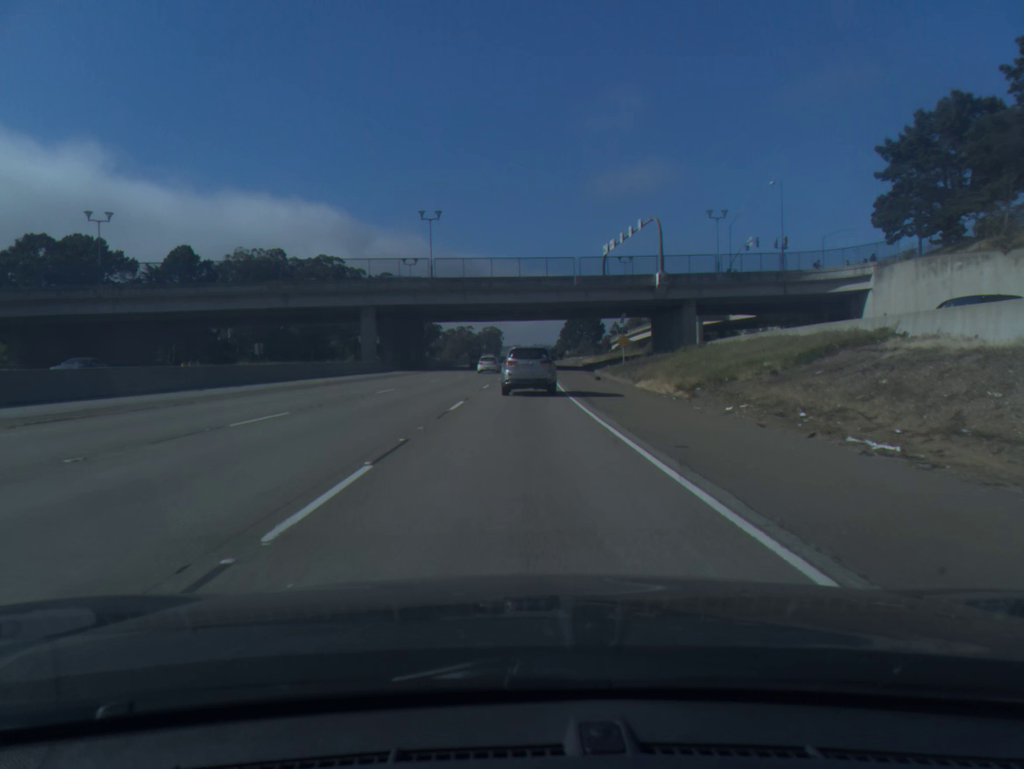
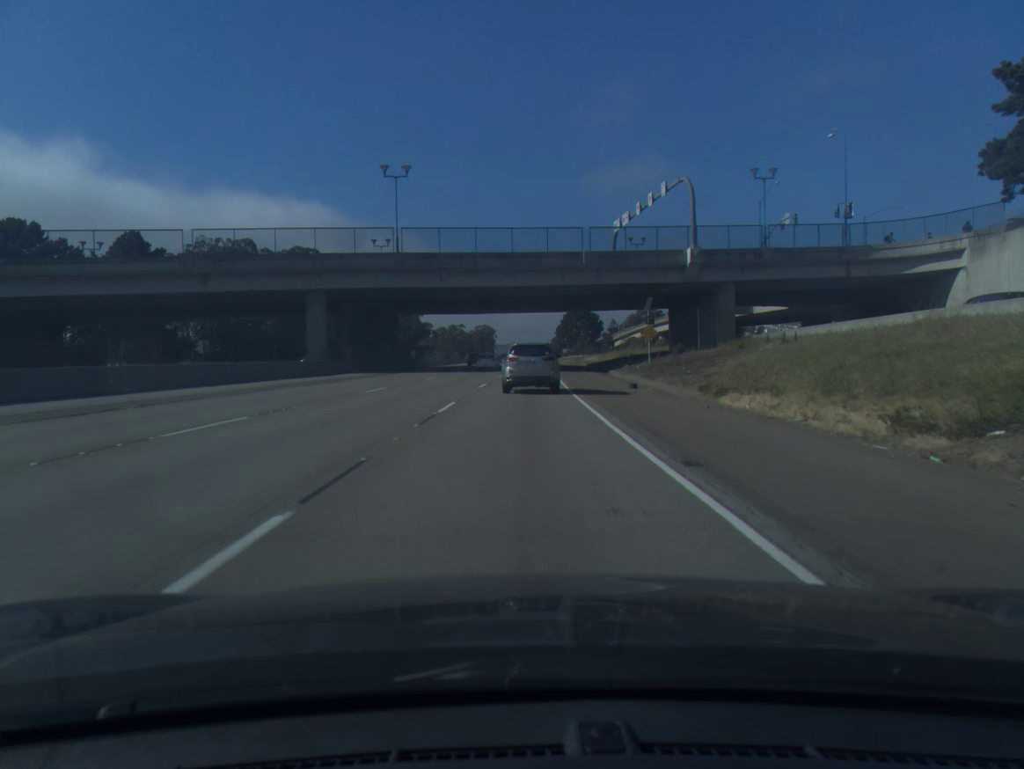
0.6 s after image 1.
(+0.1, +17.4) m; 0°
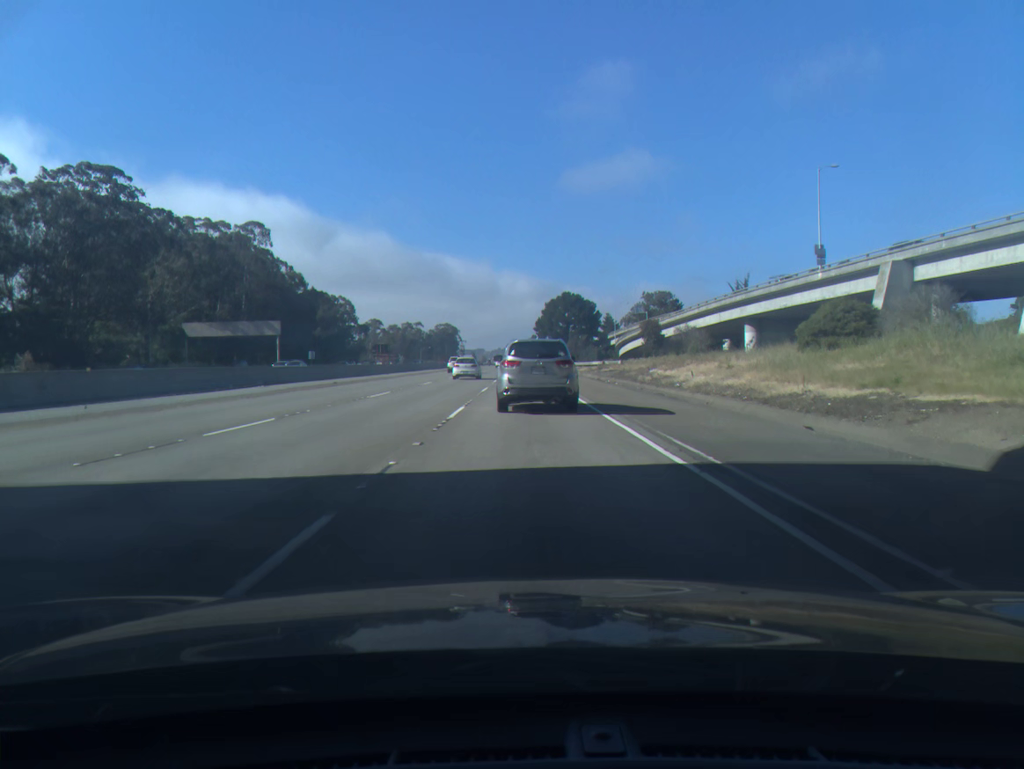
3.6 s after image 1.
(+1.6, +87.1) m; +2°
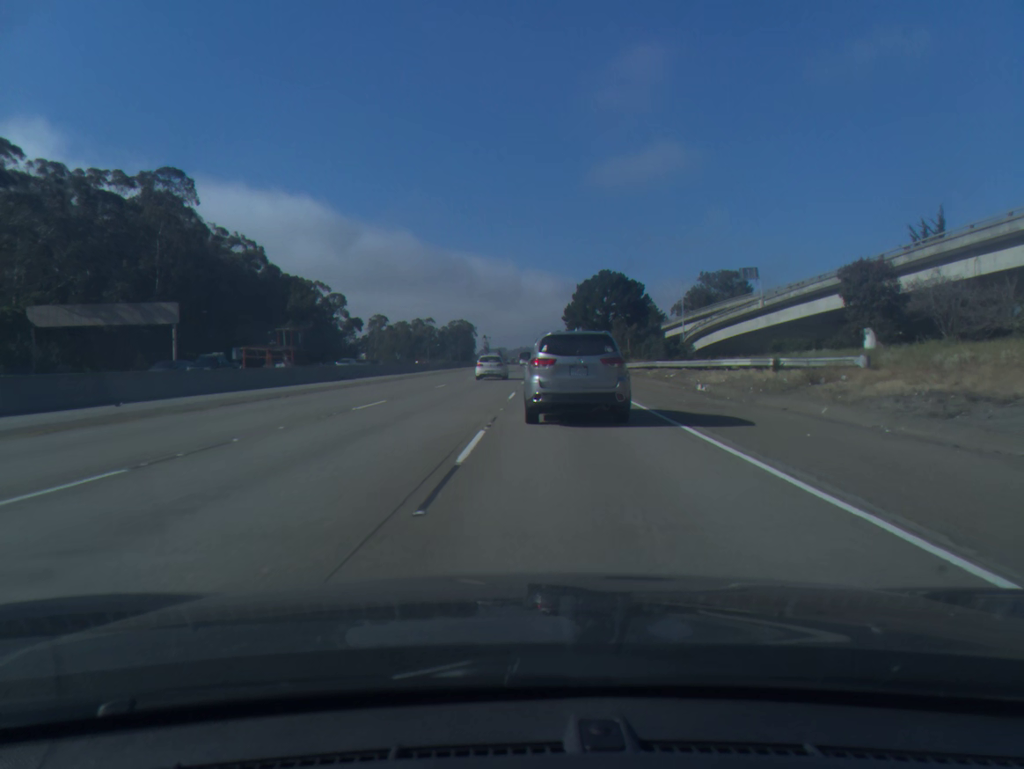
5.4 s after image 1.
(-0.4, +51.5) m; -1°
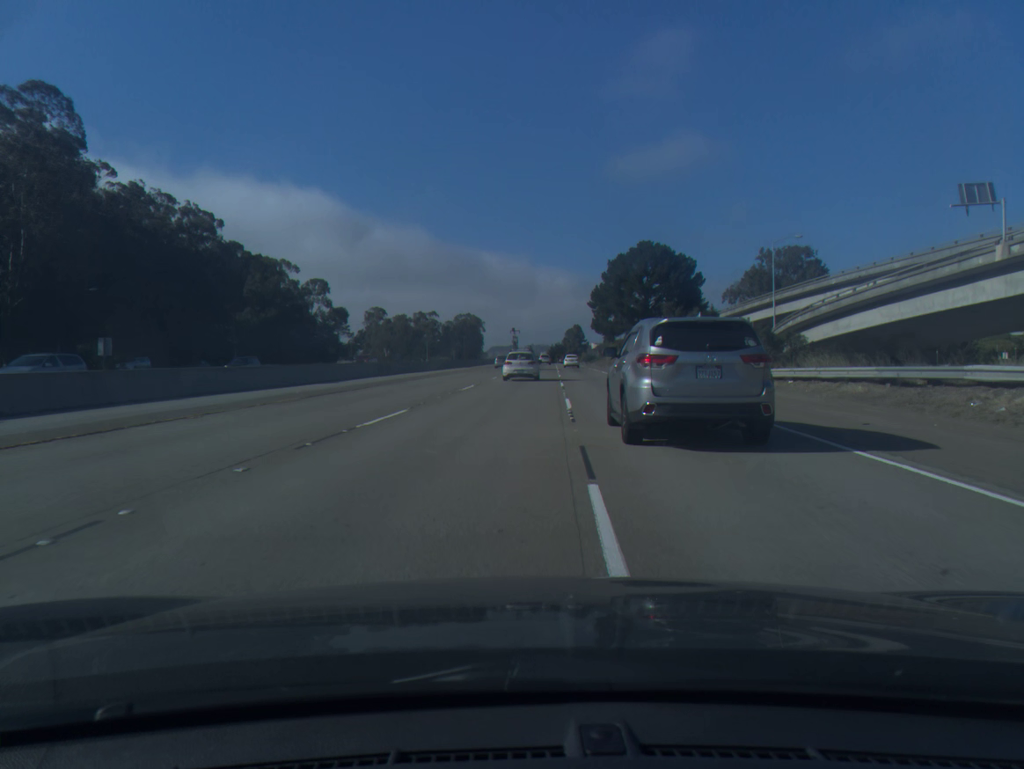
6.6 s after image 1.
(-0.3, +34.9) m; -1°
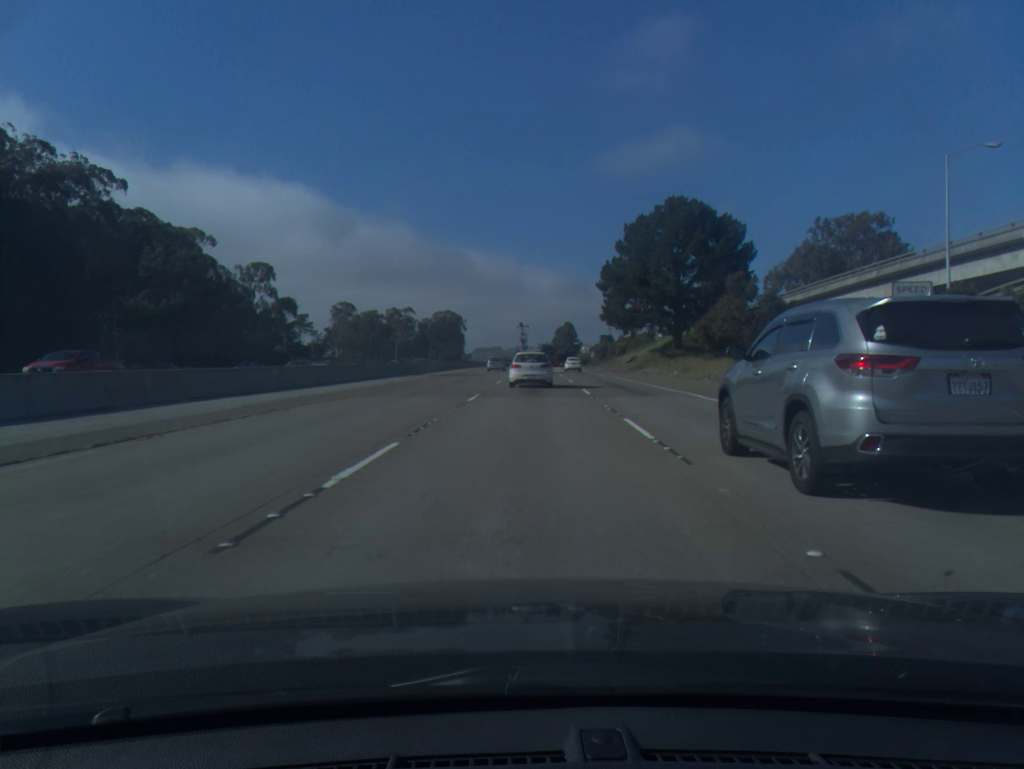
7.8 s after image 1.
(+0.2, +34.8) m; +1°
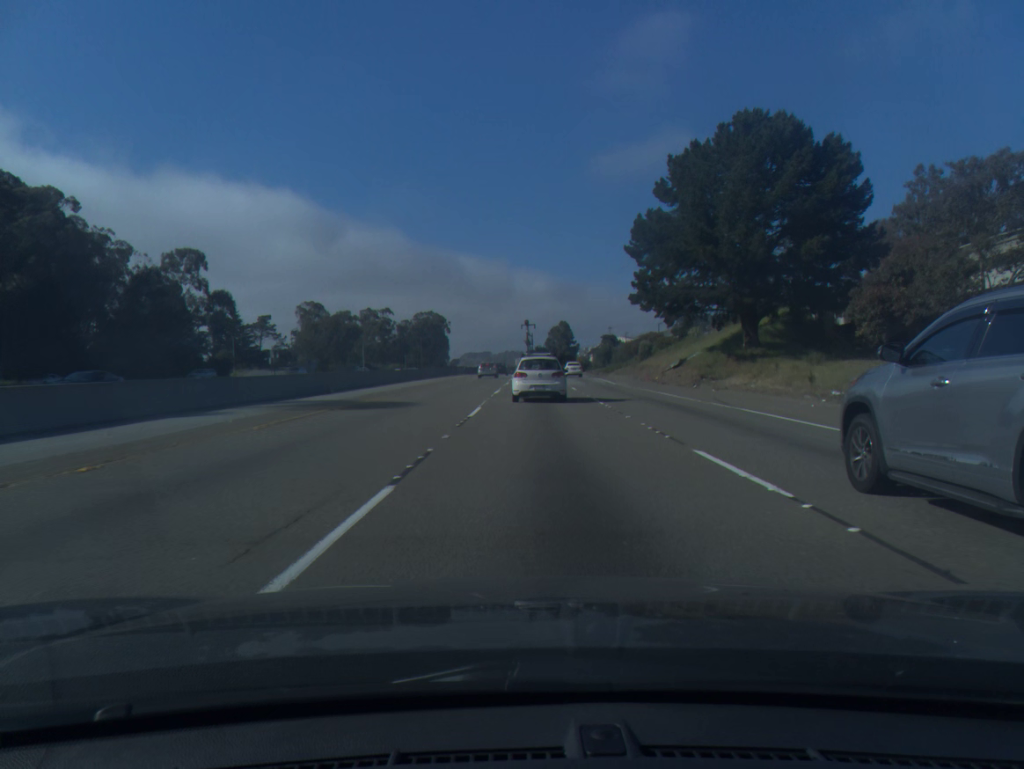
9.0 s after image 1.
(+0.2, +33.5) m; +1°
